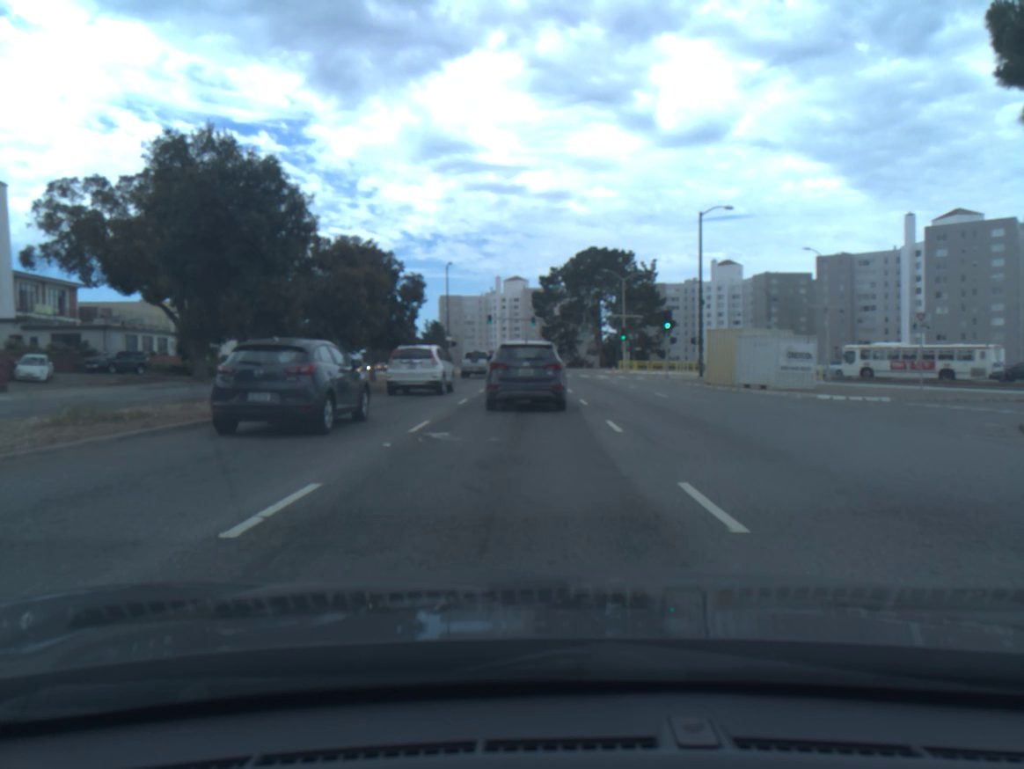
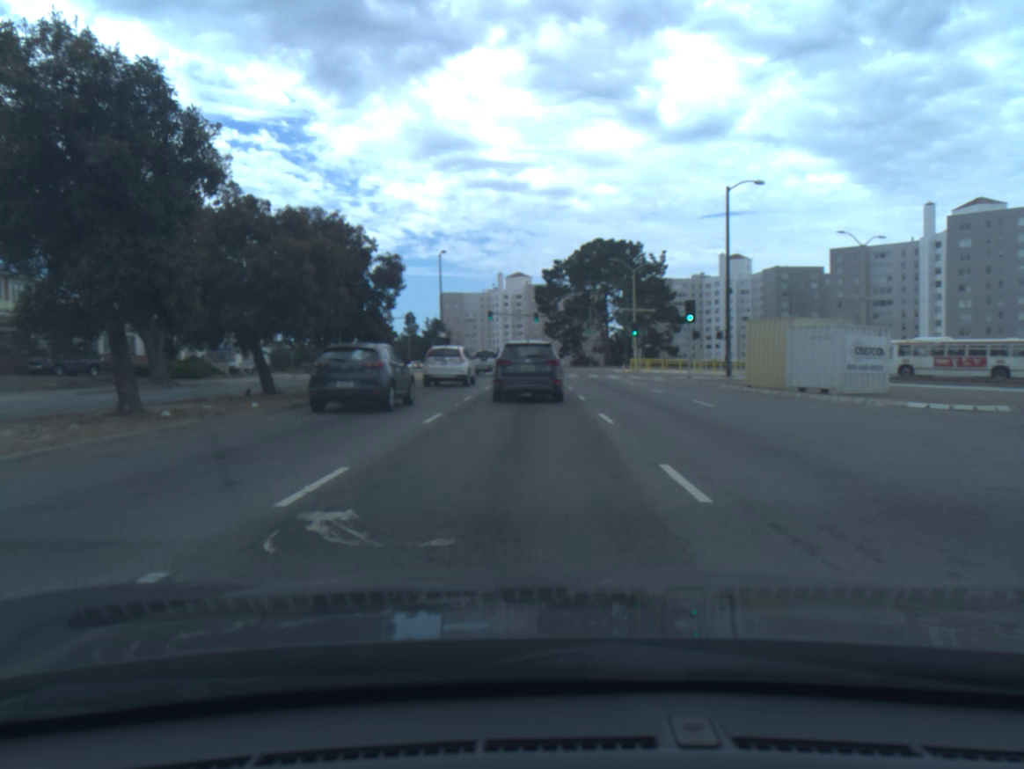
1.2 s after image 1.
(0.0, +6.5) m; 0°
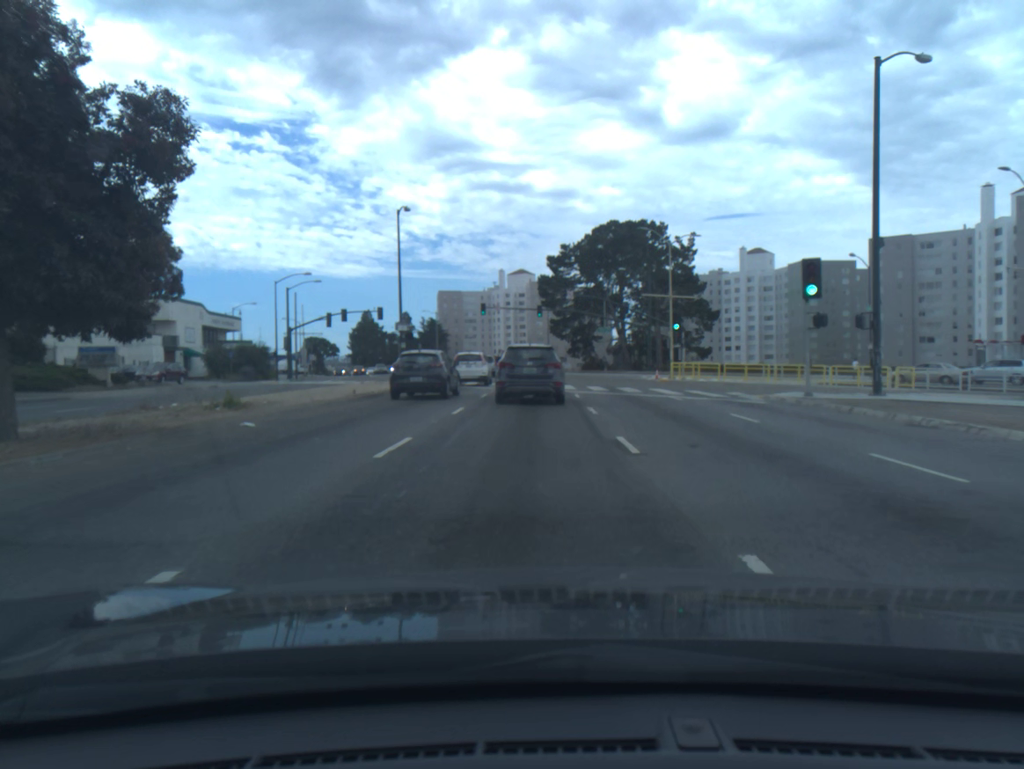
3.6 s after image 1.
(0.0, +19.1) m; 0°
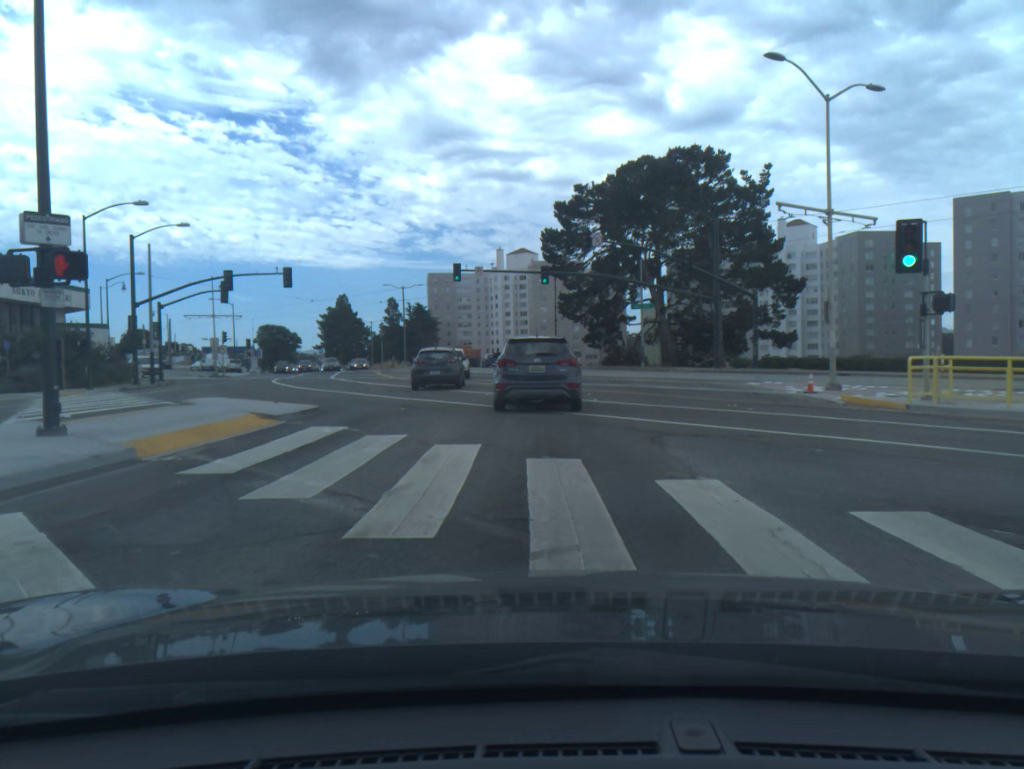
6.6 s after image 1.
(-0.1, +30.6) m; 0°
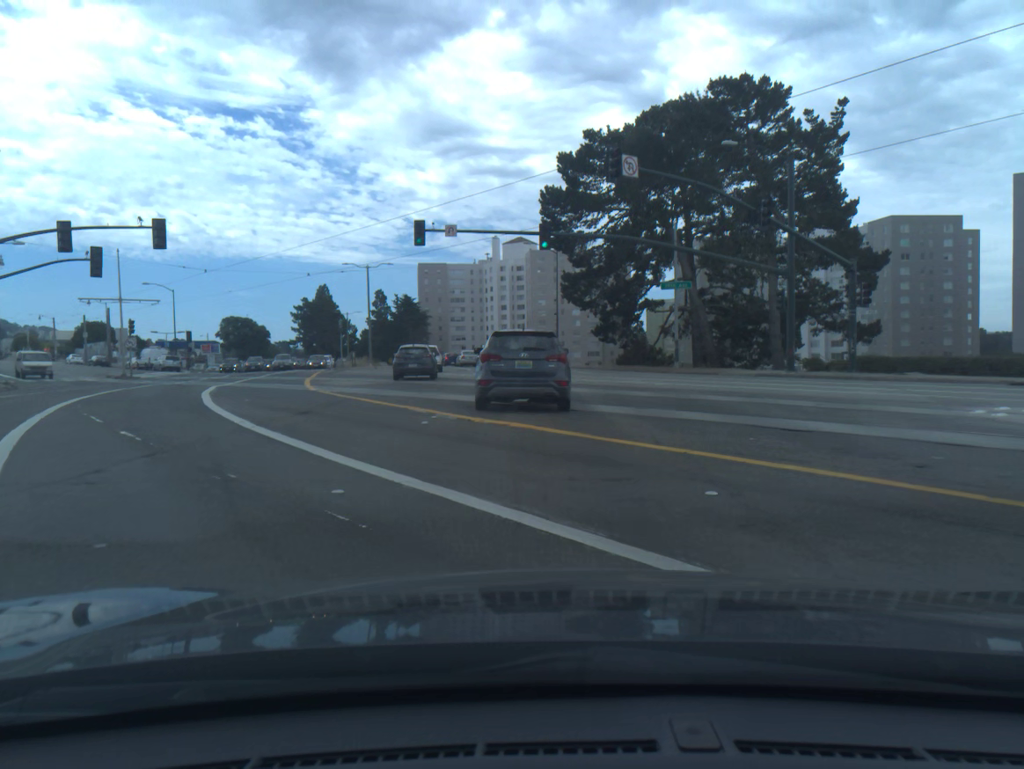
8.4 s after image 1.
(0.0, +17.3) m; 0°
